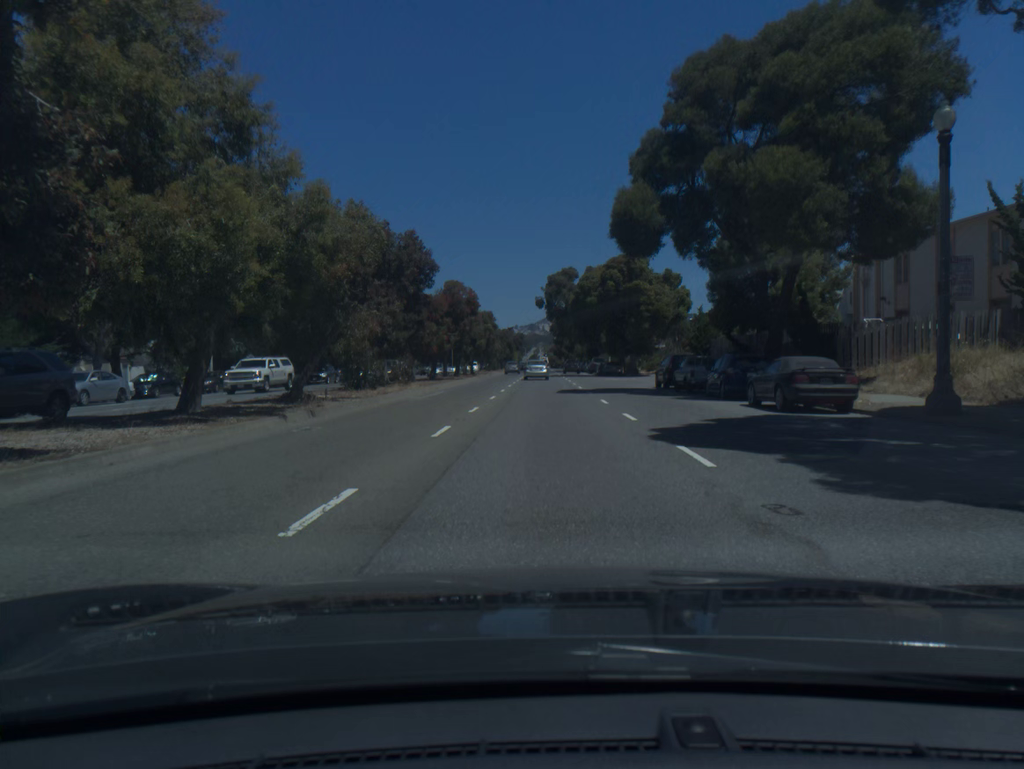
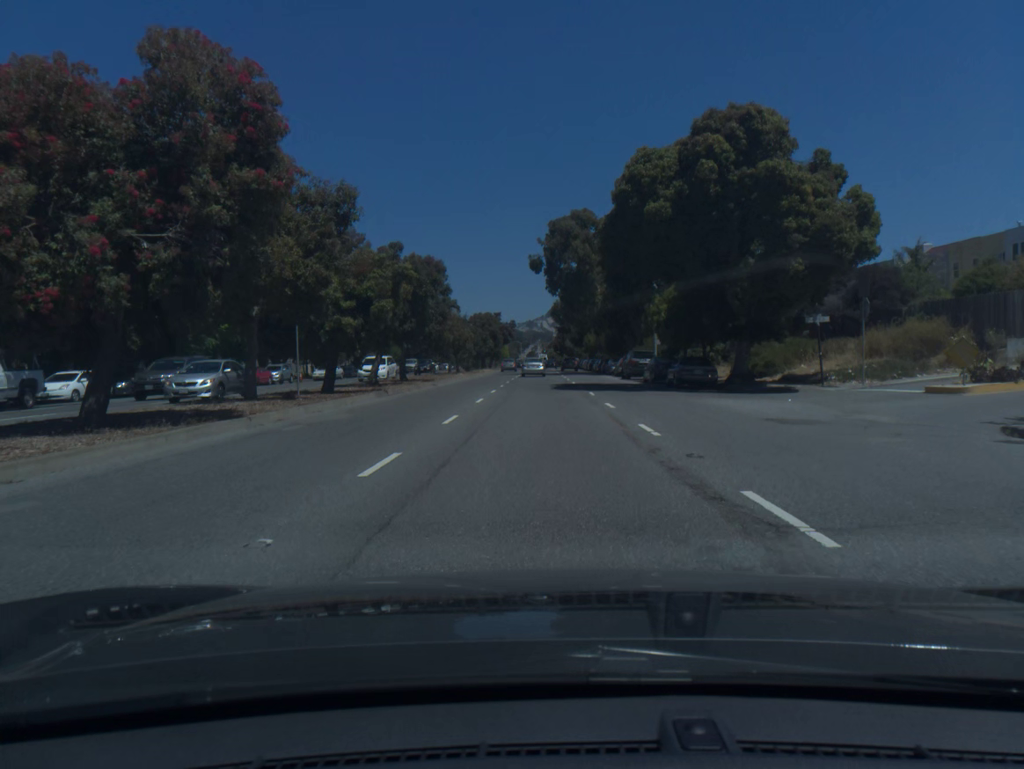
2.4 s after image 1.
(+0.1, +40.5) m; 0°
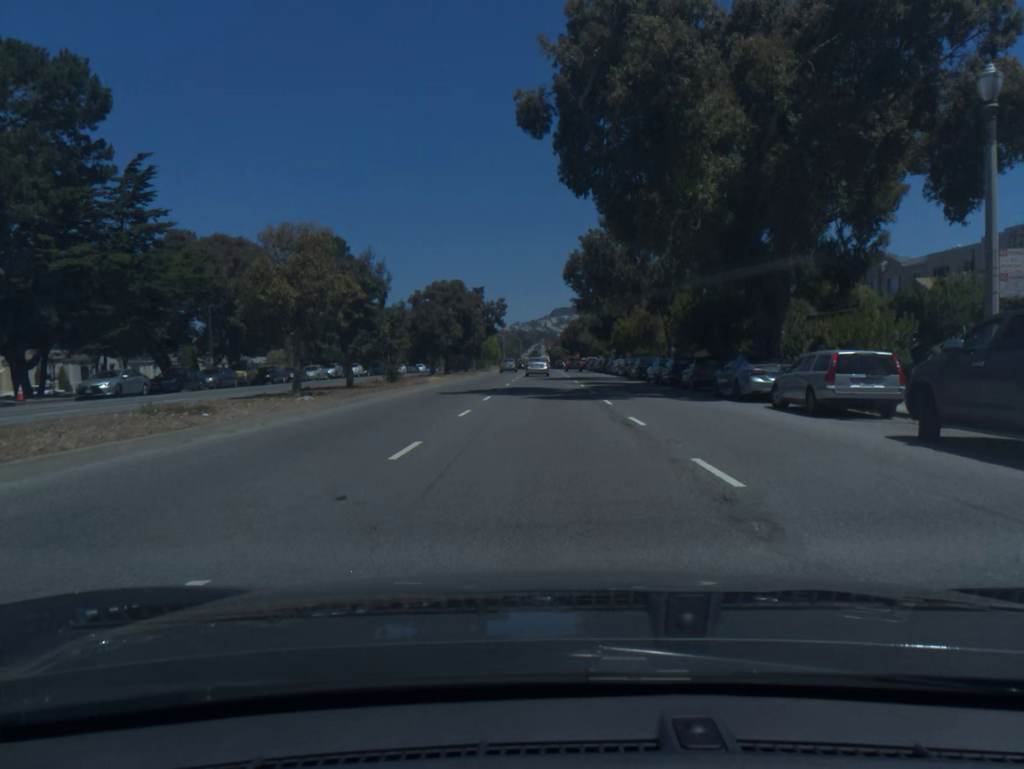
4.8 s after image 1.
(-0.1, +42.0) m; 0°
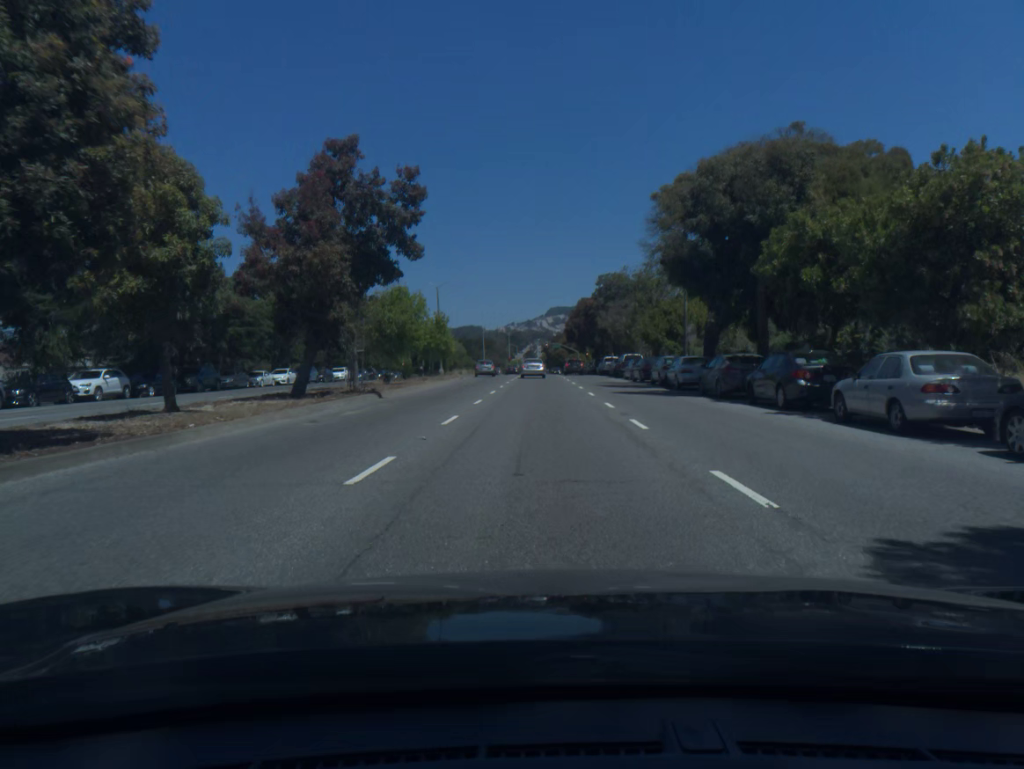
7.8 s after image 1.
(+0.1, +52.6) m; 0°
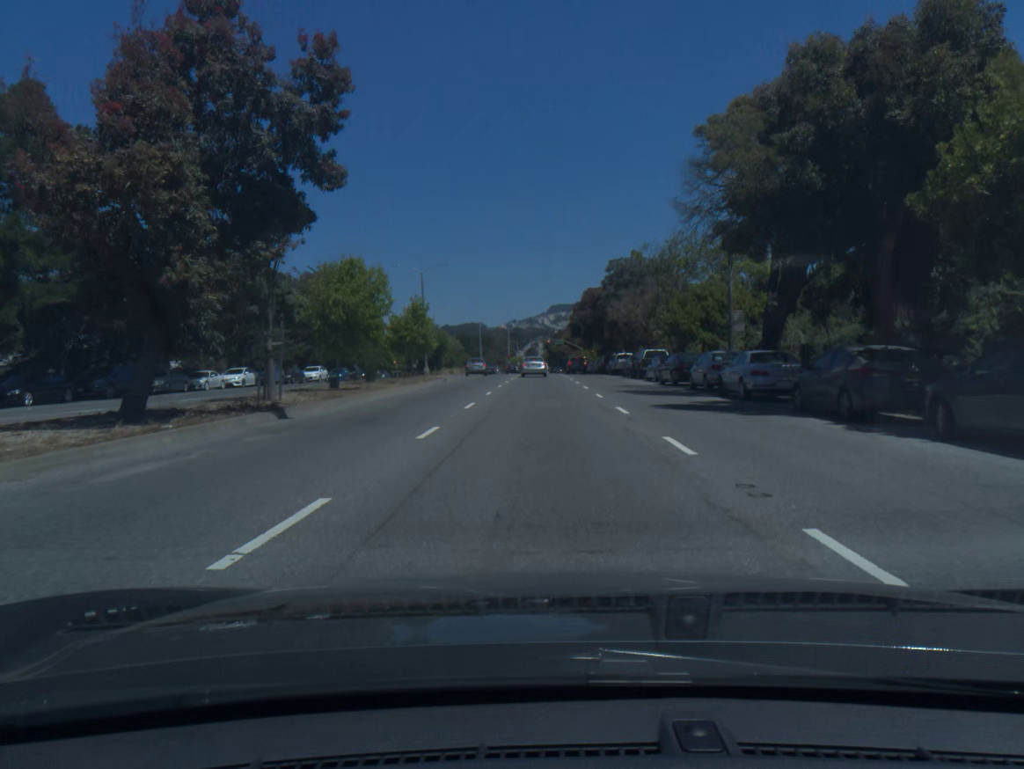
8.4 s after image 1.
(0.0, +10.4) m; 0°
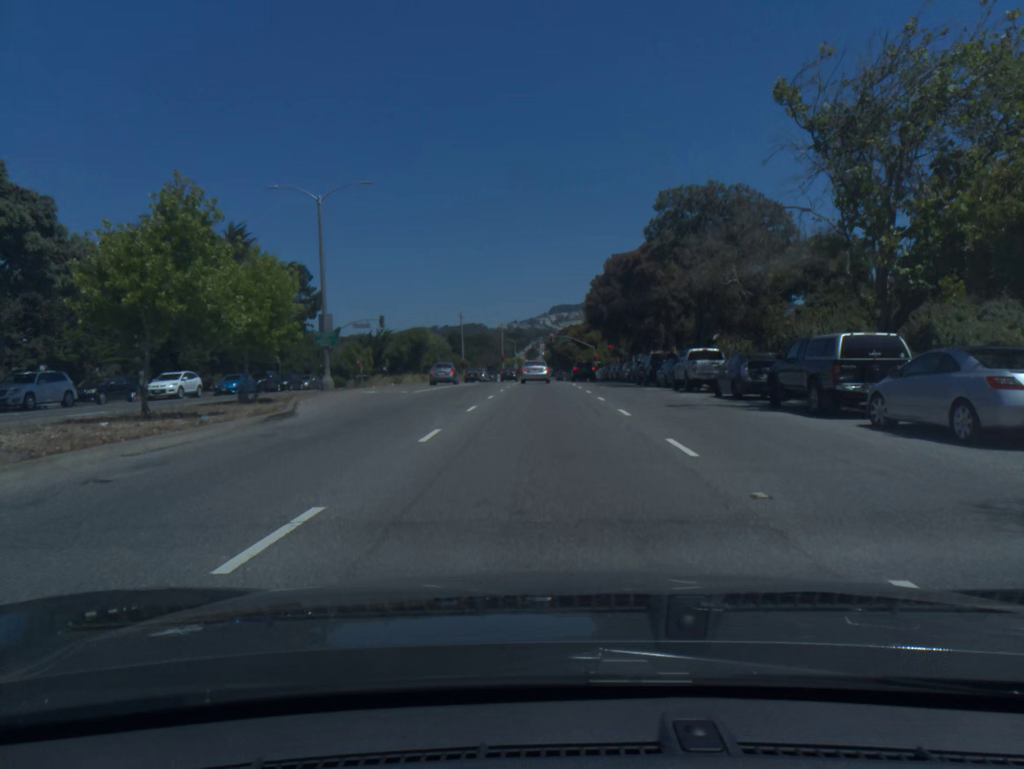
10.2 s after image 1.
(-0.1, +29.7) m; 0°
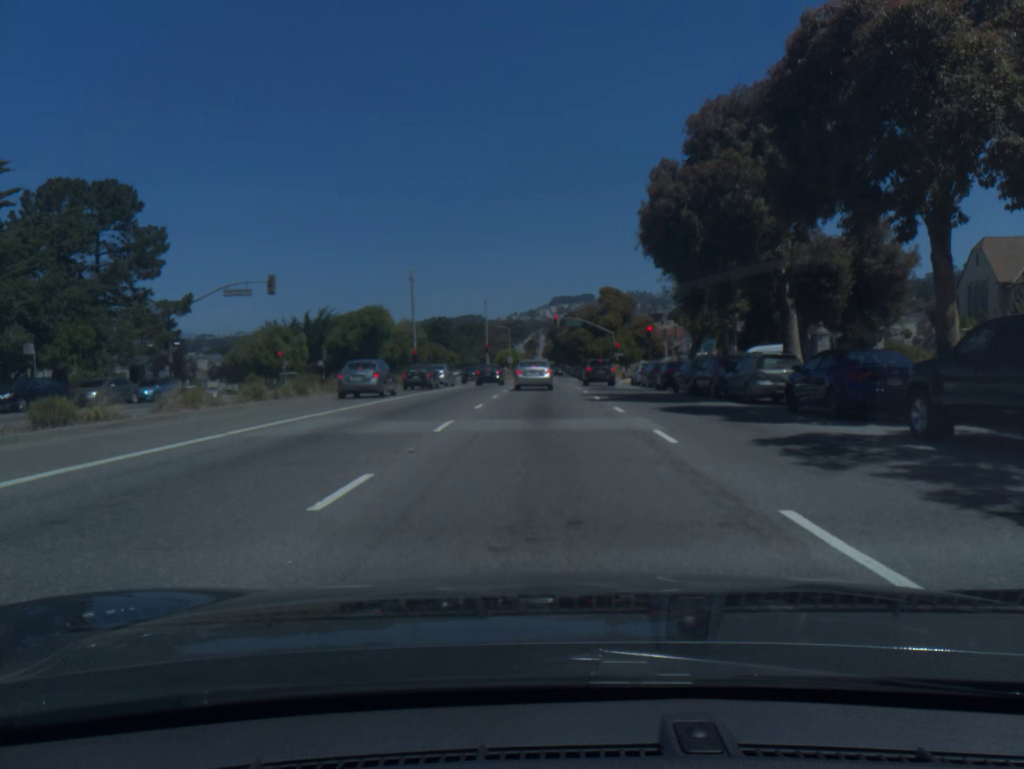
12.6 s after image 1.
(0.0, +34.7) m; 0°
